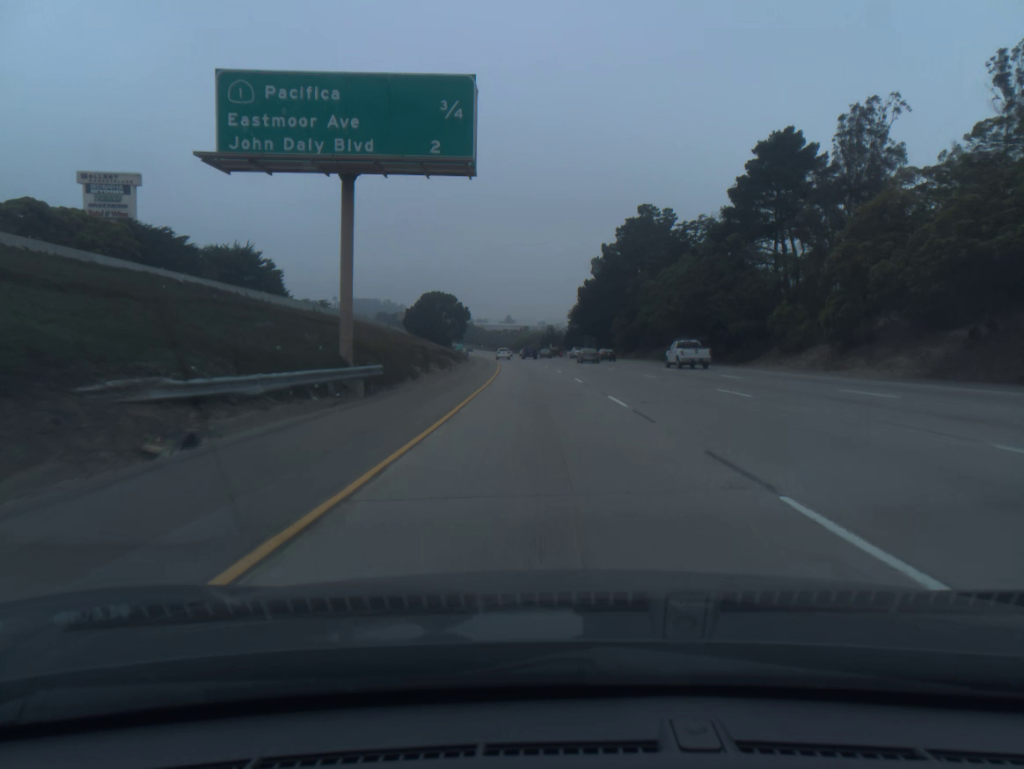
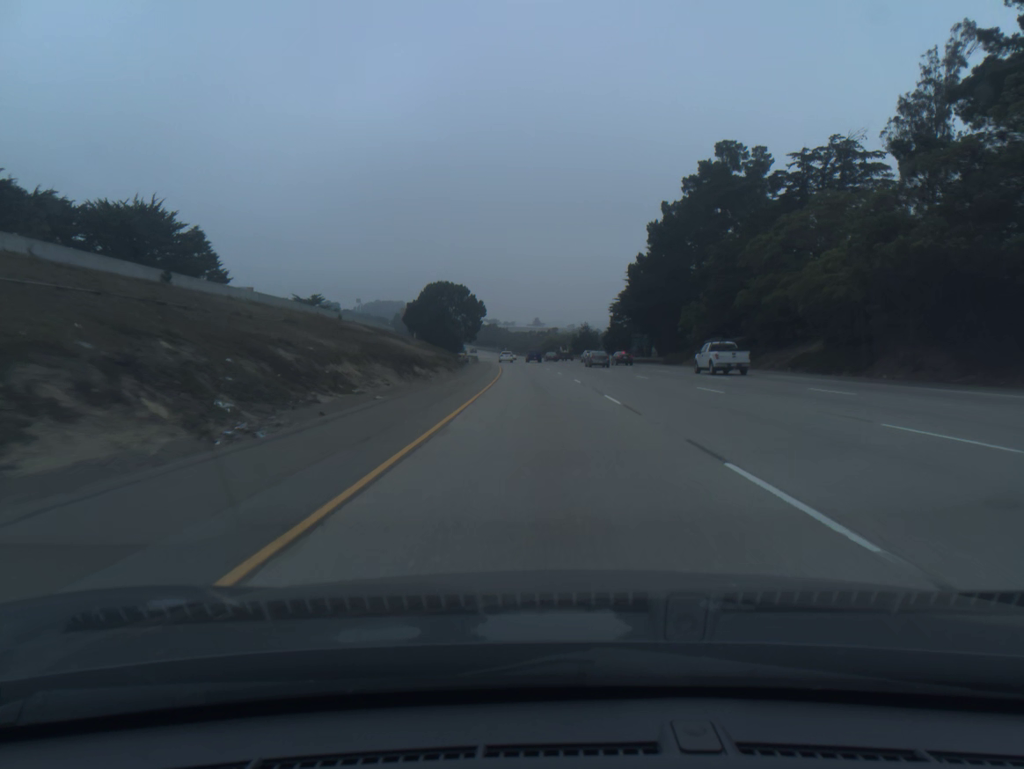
(-0.7, +40.5) m; -2°
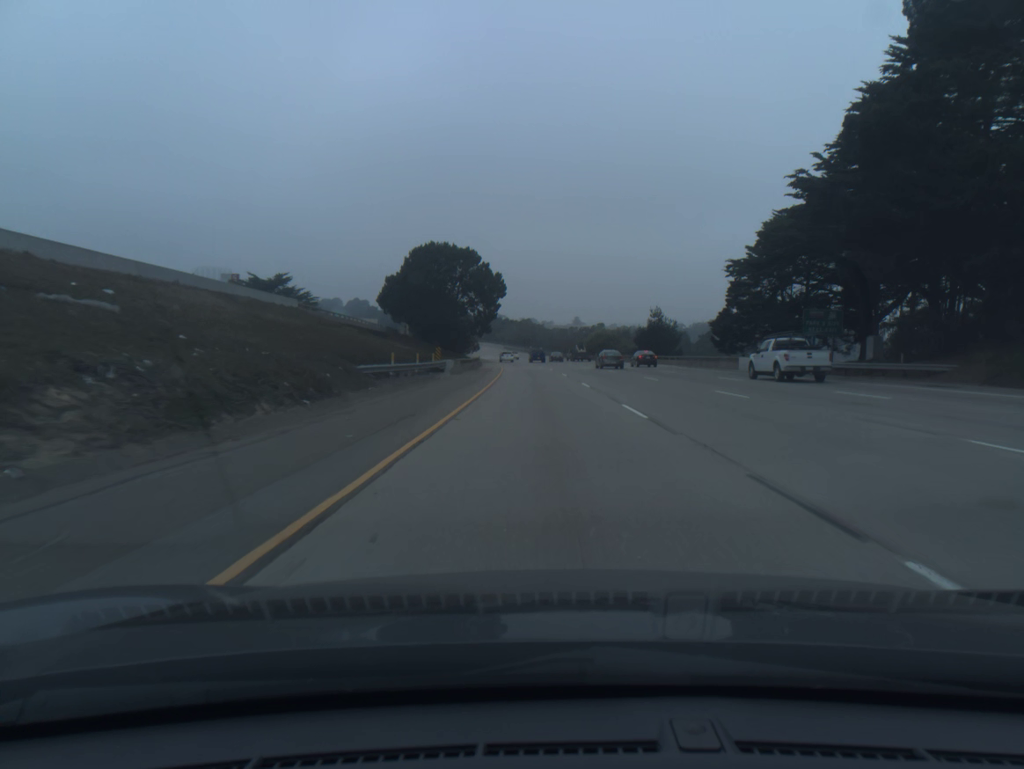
(-1.5, +60.6) m; -3°
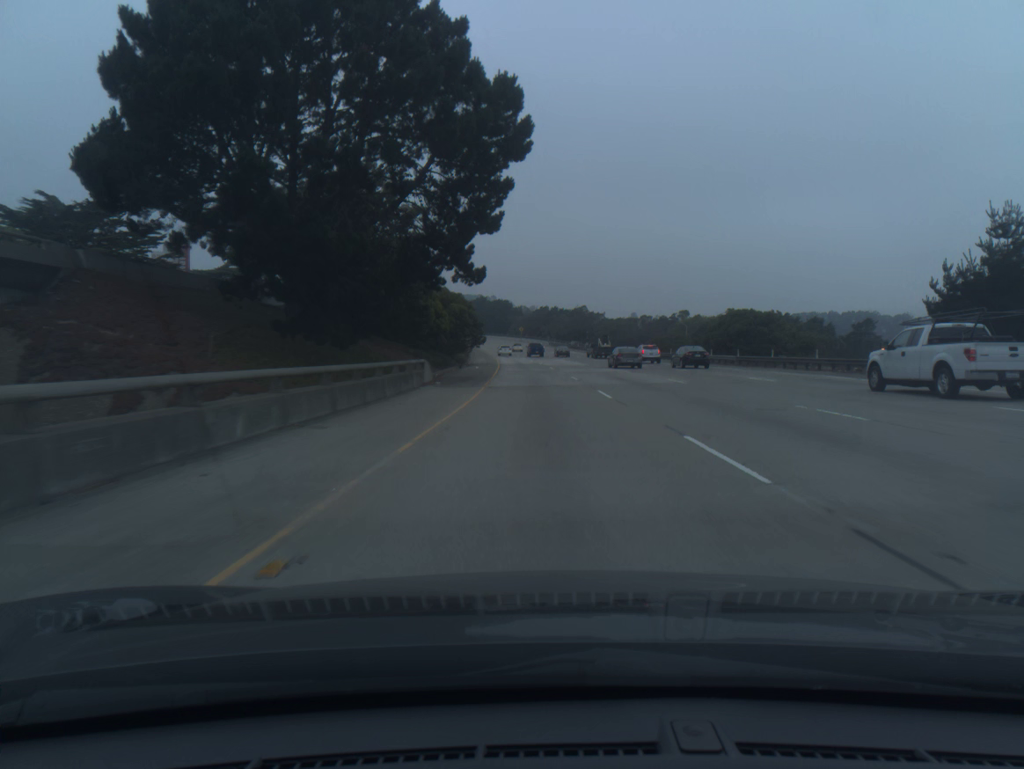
(-2.6, +80.8) m; -4°
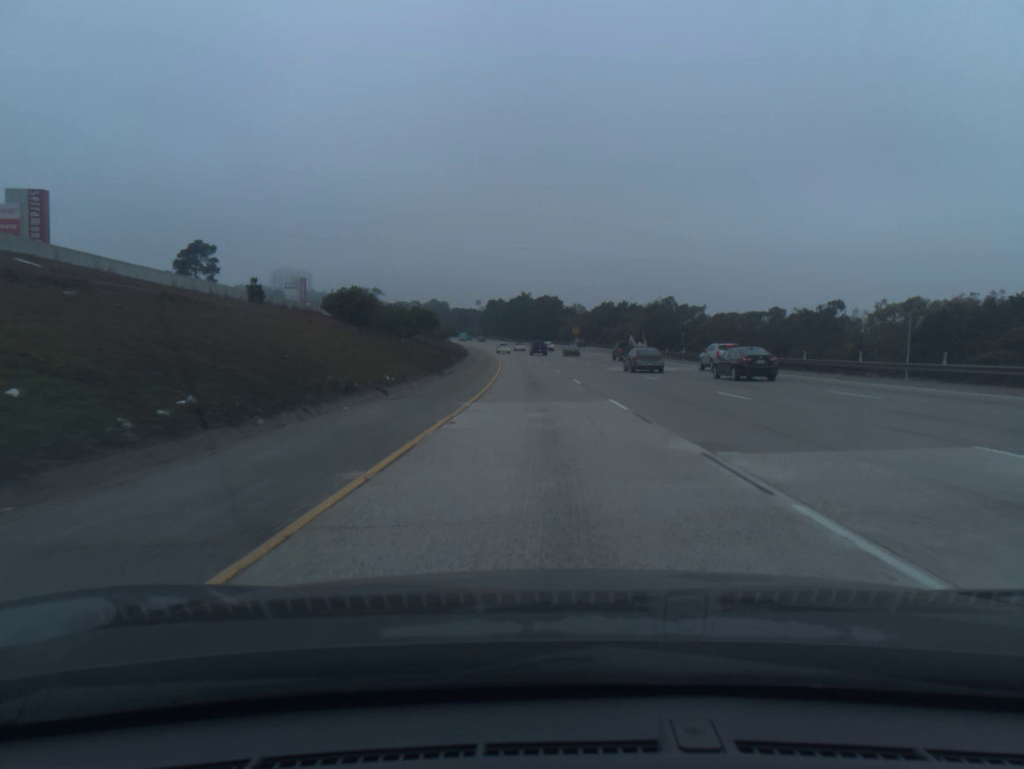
(-2.9, +80.7) m; -4°
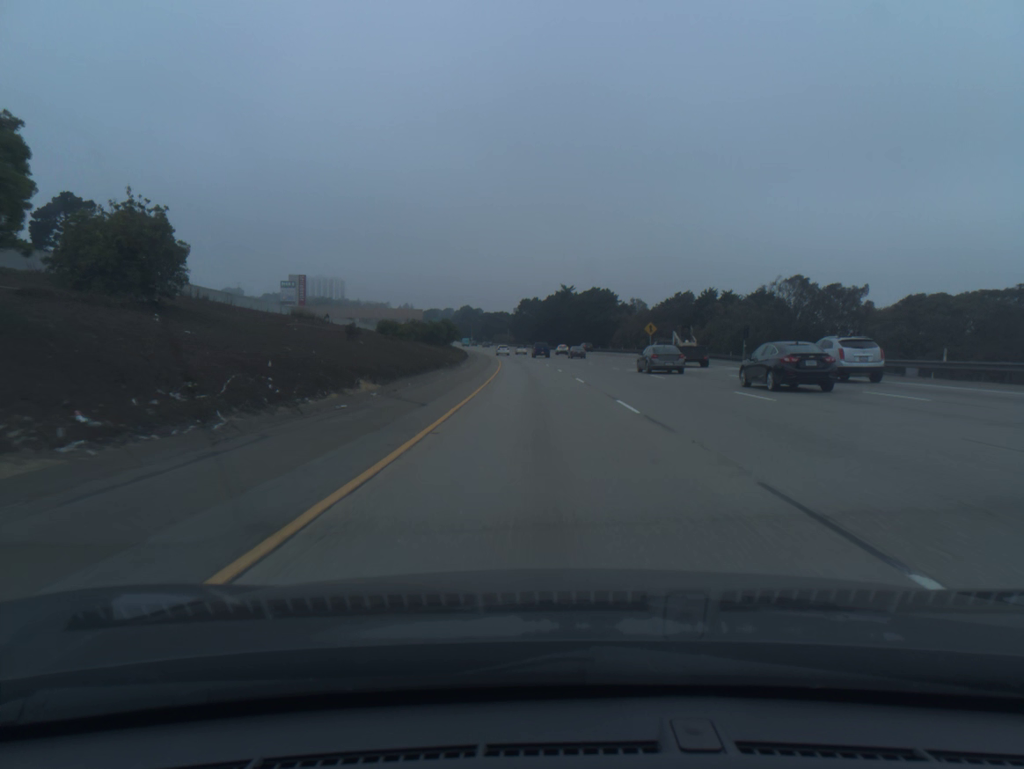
(-1.5, +60.4) m; -3°
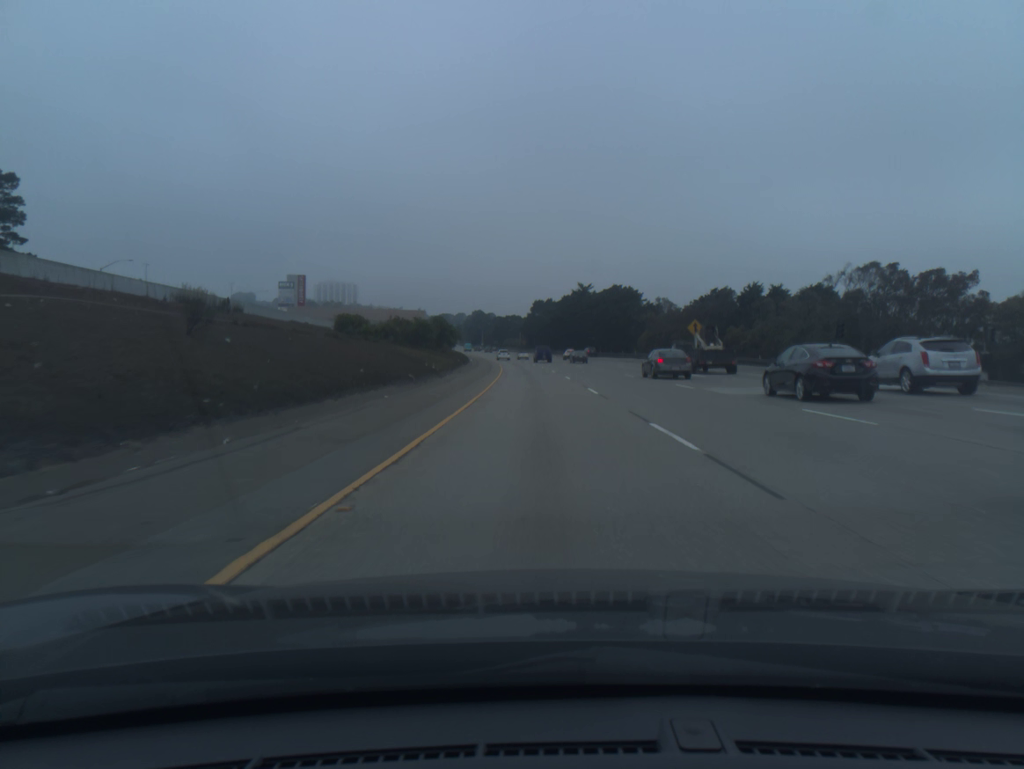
(-0.2, +20.0) m; -1°
